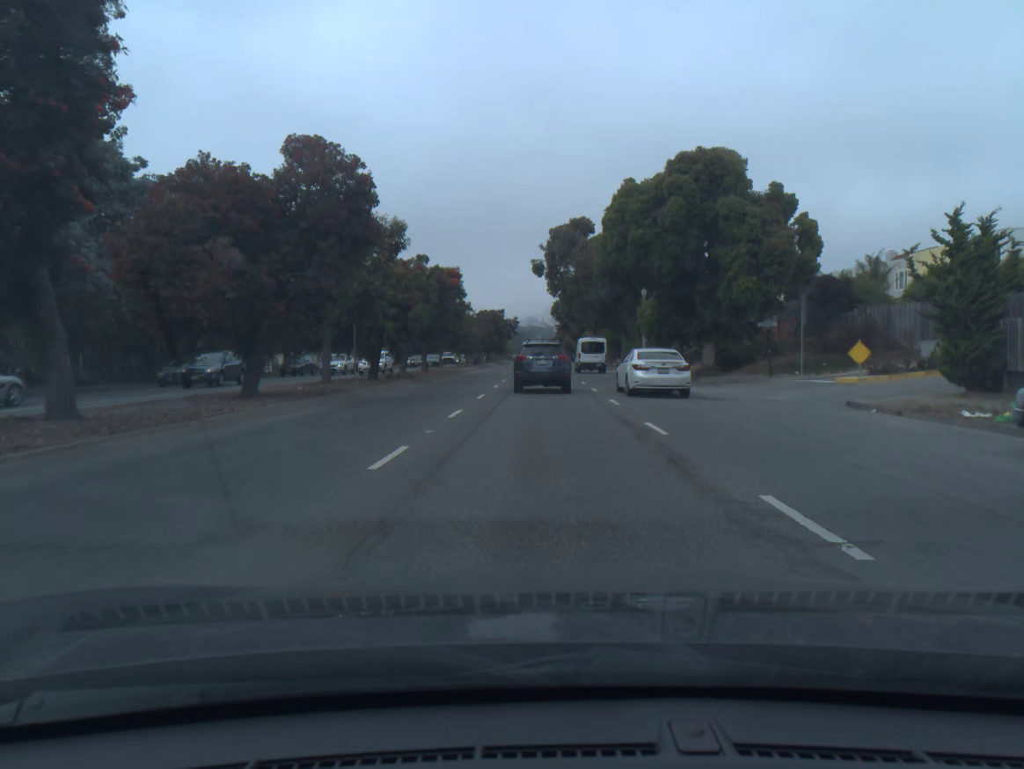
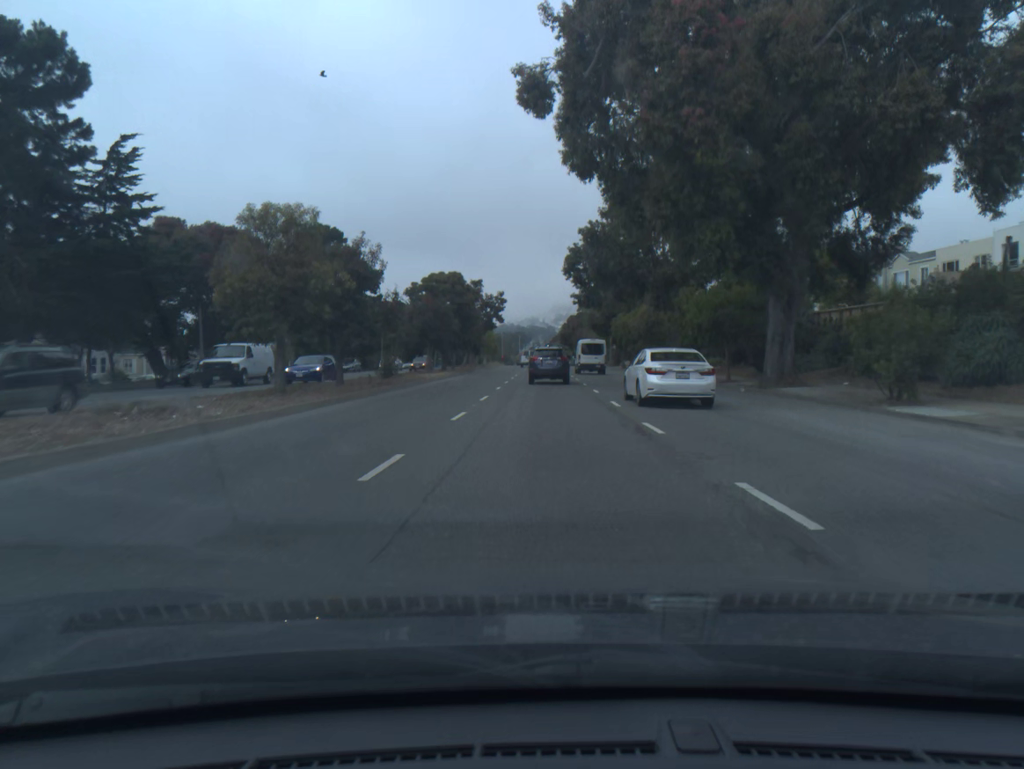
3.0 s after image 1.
(+0.1, +51.0) m; 0°
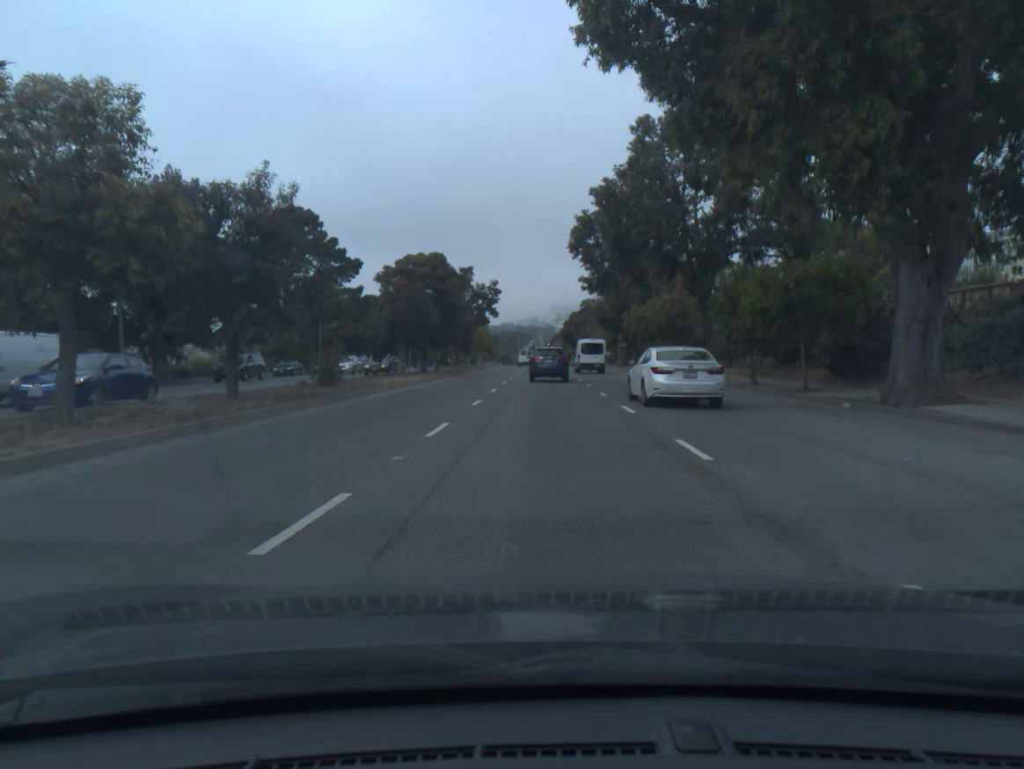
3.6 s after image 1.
(0.0, +10.4) m; 0°
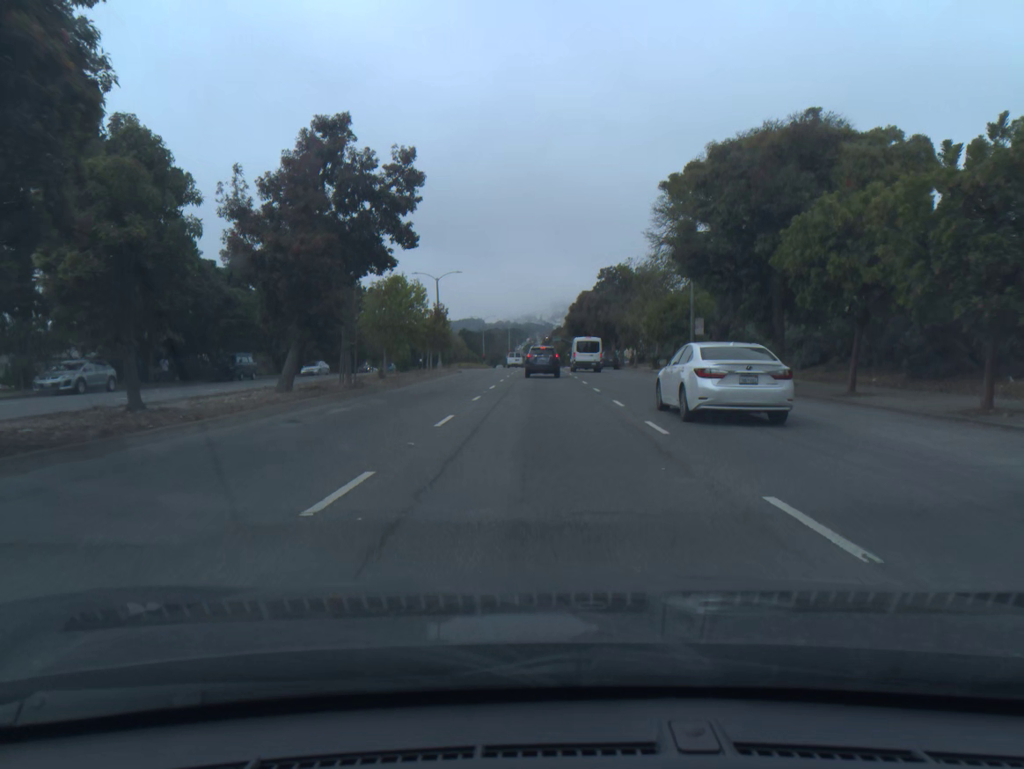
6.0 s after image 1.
(+0.1, +42.0) m; 0°
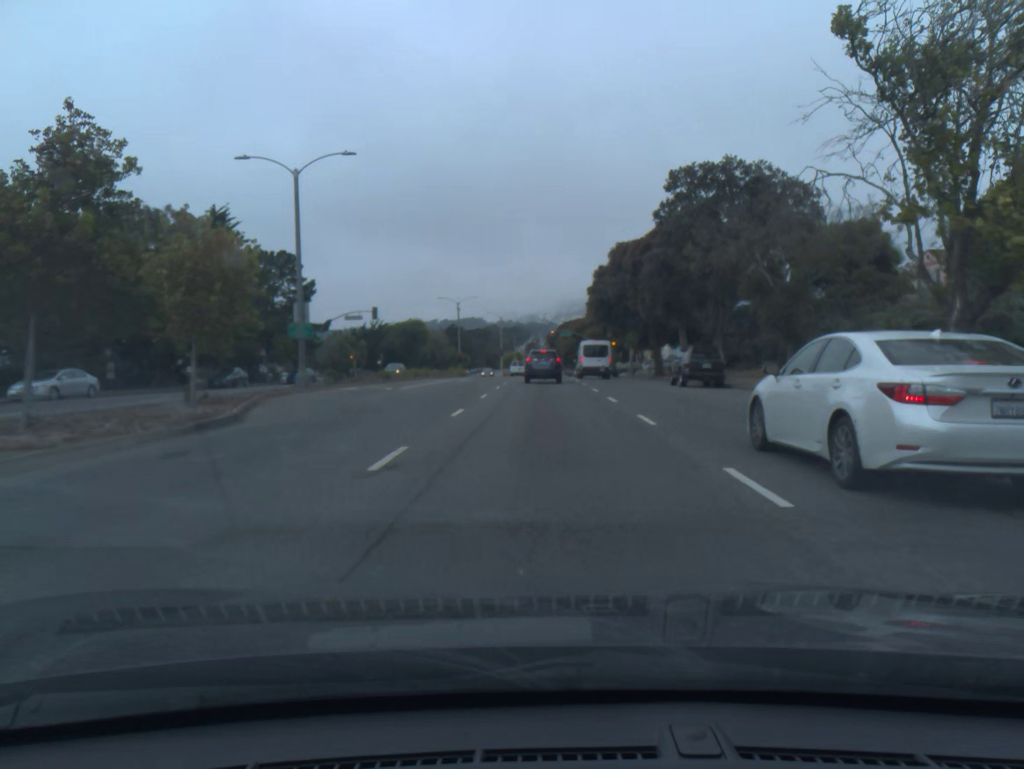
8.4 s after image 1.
(-0.1, +41.9) m; 0°
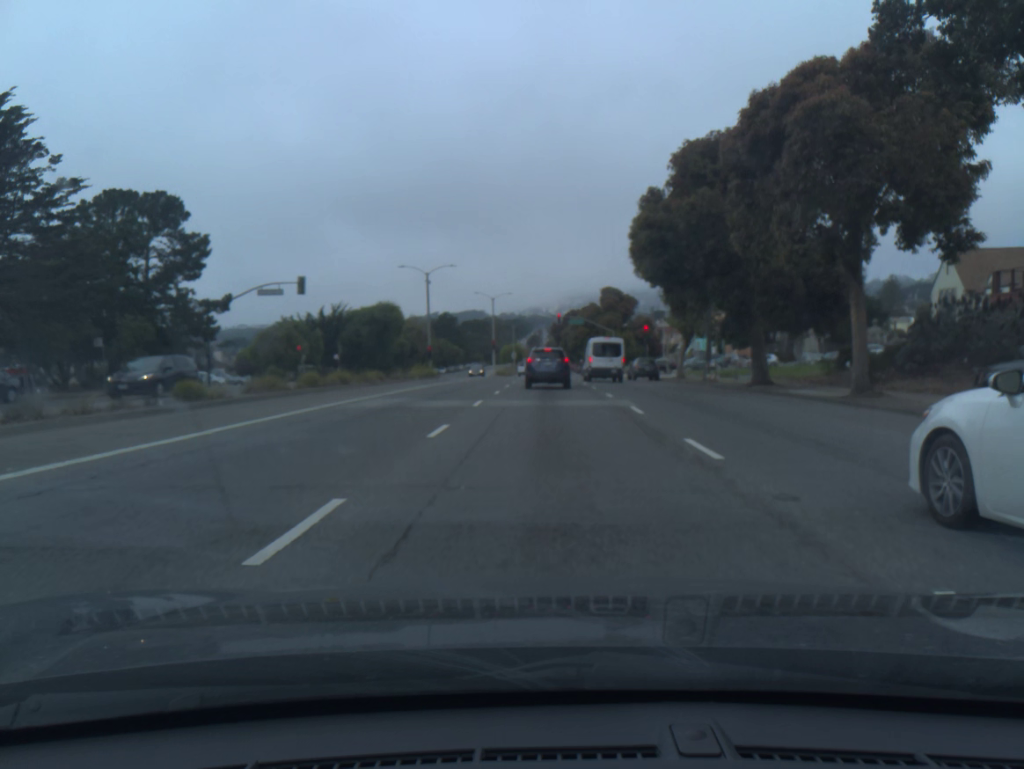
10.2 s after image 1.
(0.0, +26.1) m; 0°
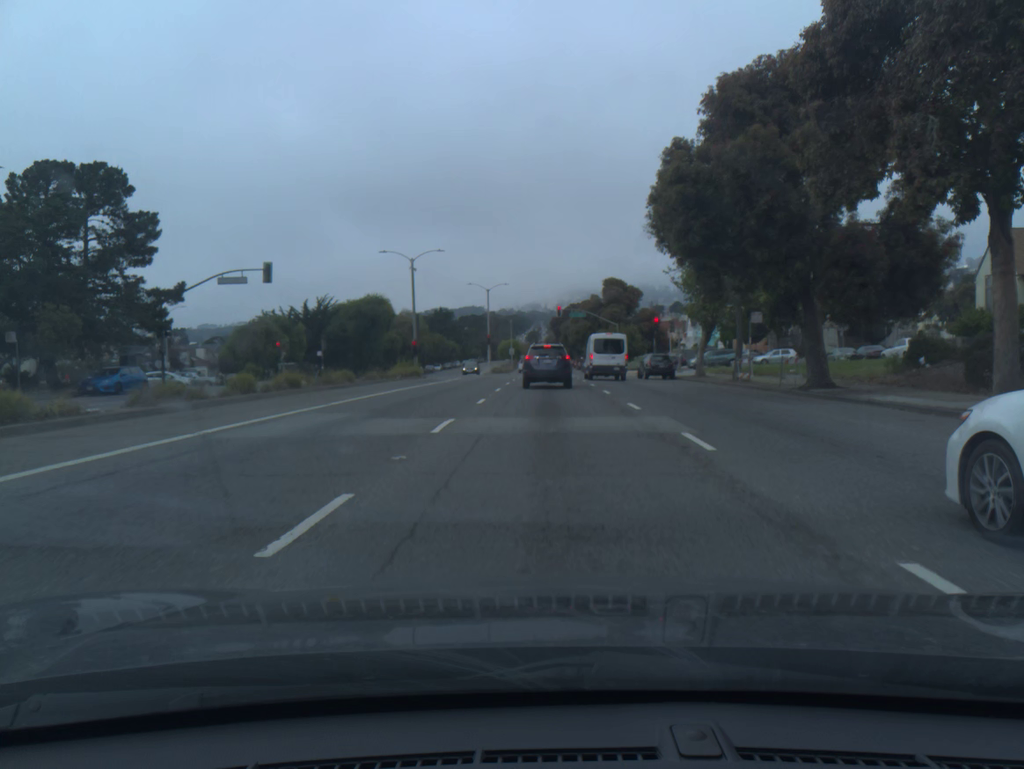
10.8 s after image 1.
(0.0, +7.0) m; 0°
